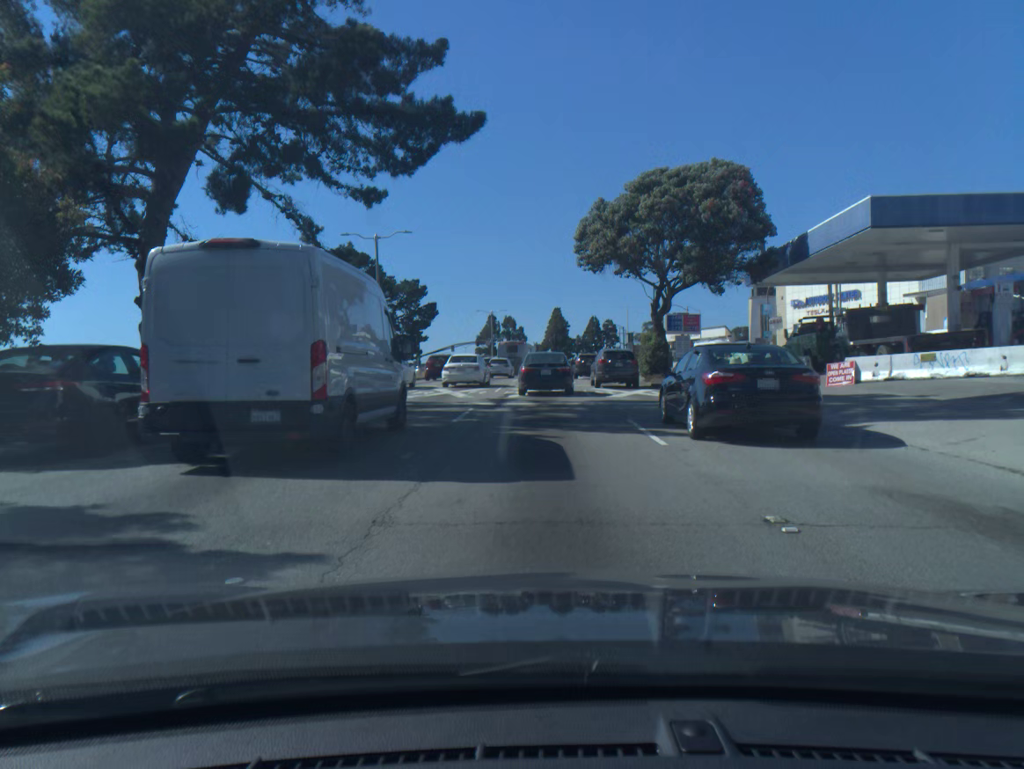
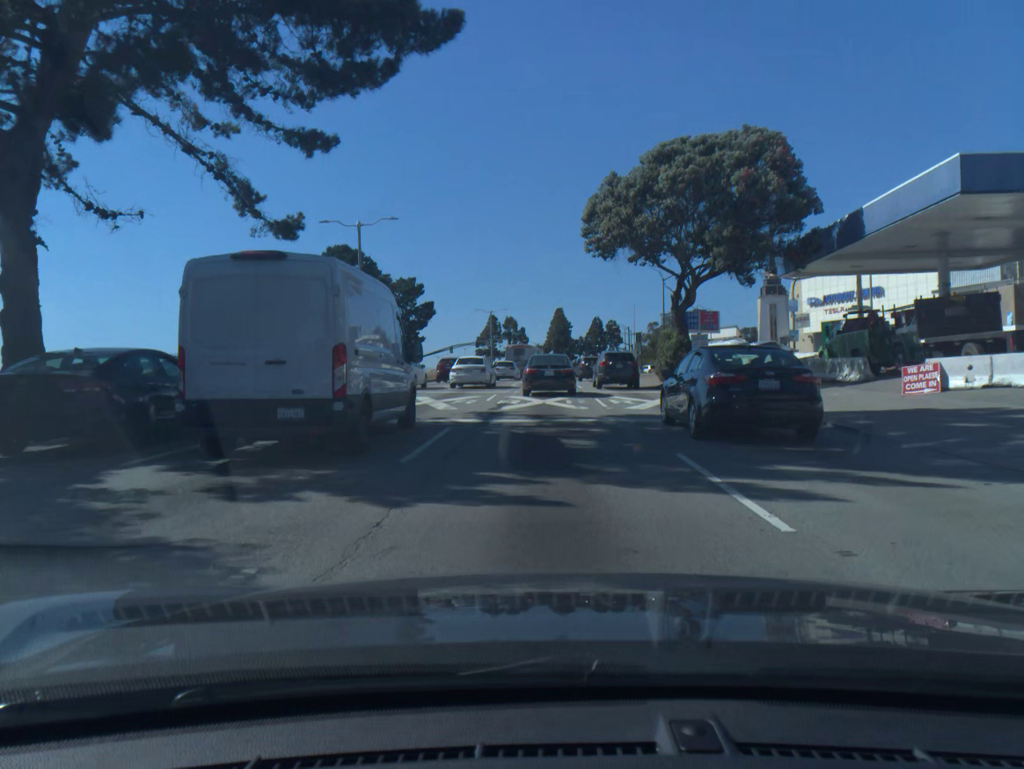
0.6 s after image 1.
(0.0, +5.3) m; 0°
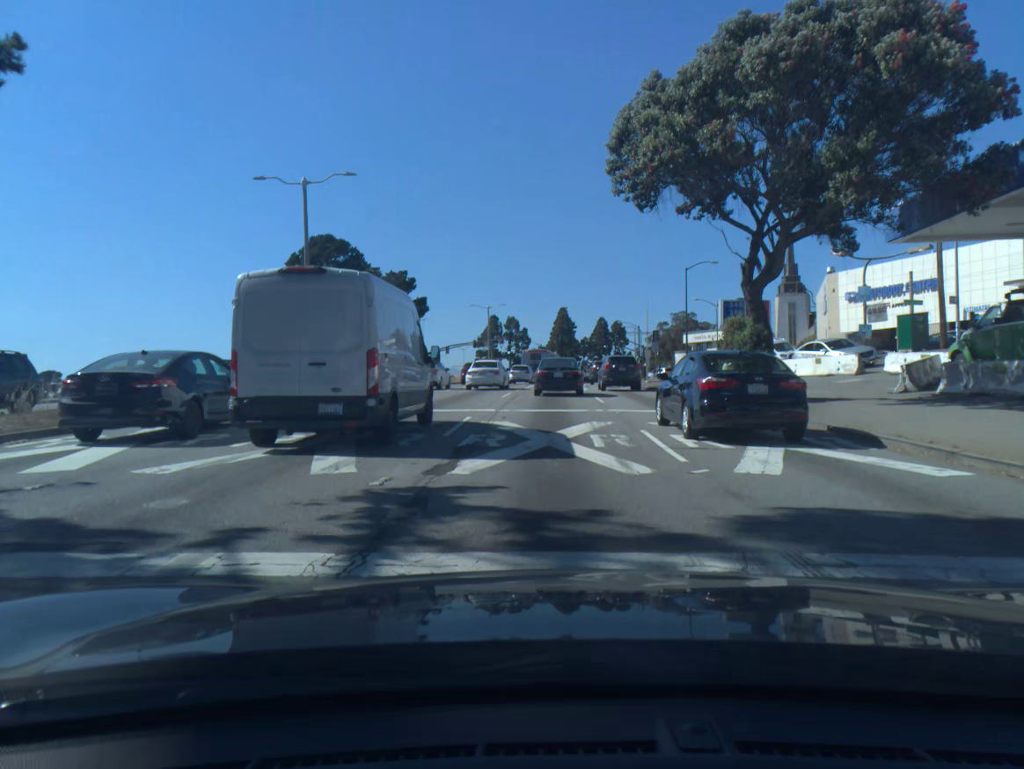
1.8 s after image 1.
(0.0, +11.0) m; 0°
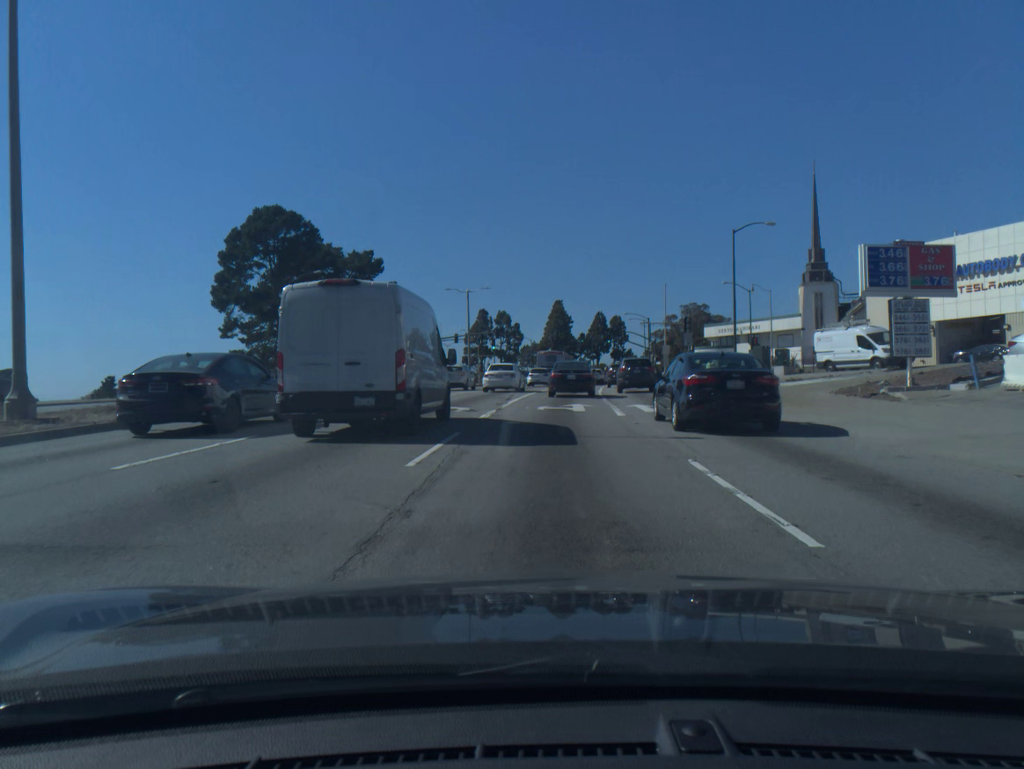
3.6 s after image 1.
(0.0, +18.6) m; 0°
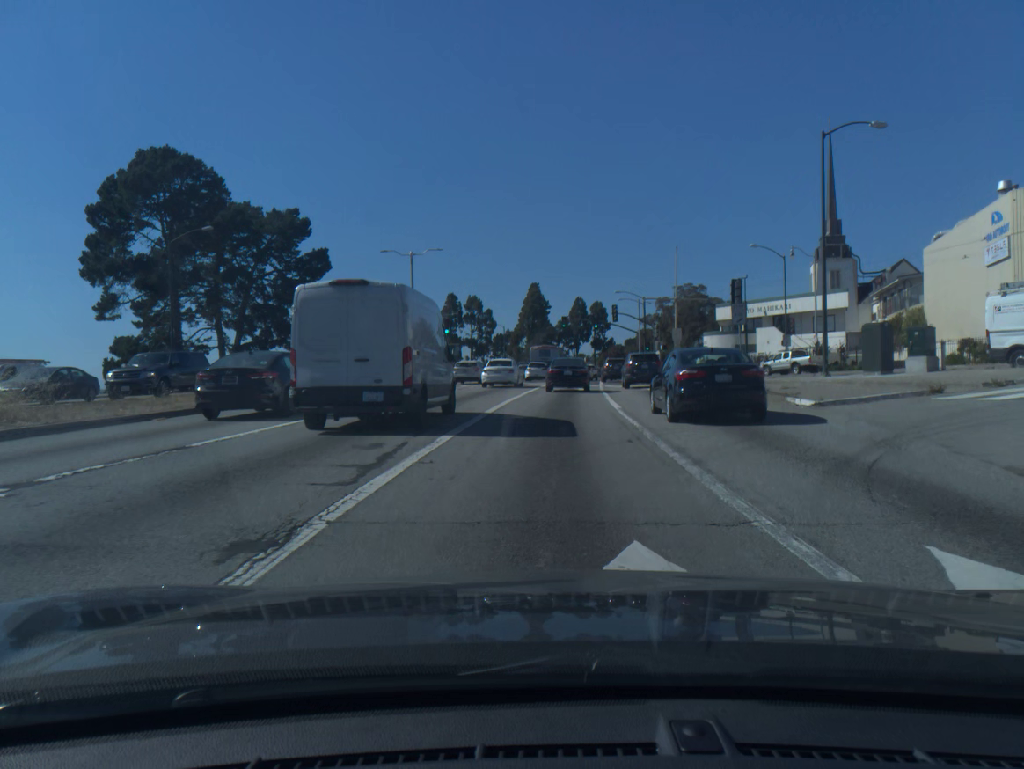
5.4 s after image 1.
(+0.4, +19.6) m; +2°
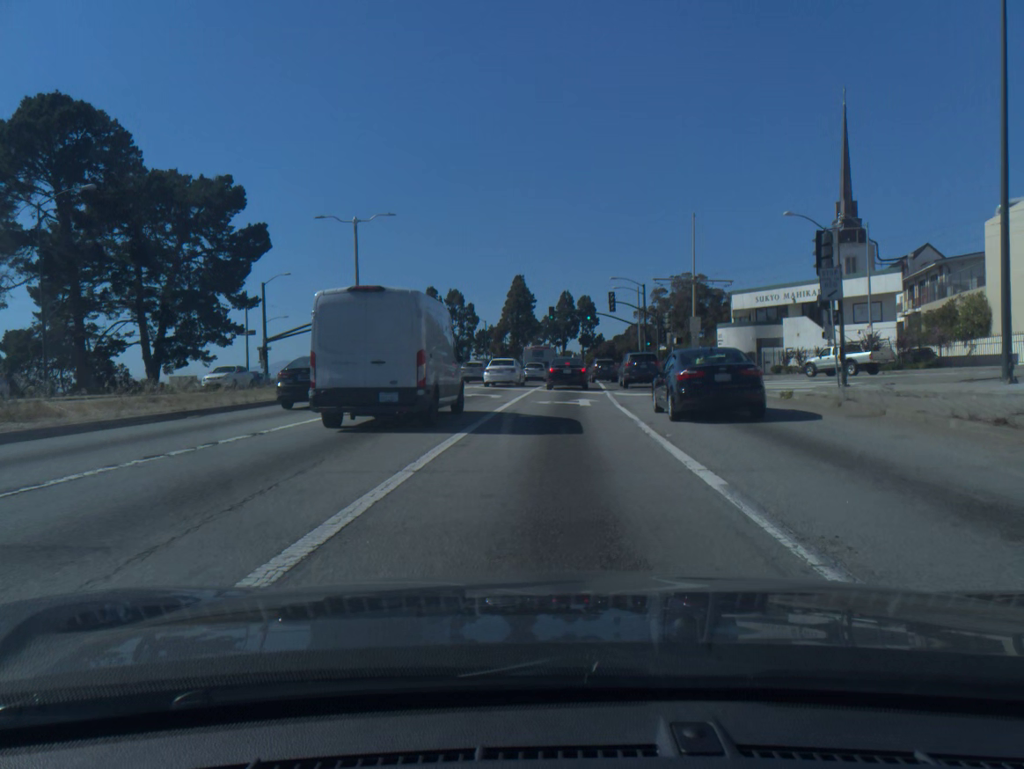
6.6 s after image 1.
(+0.1, +12.8) m; +1°
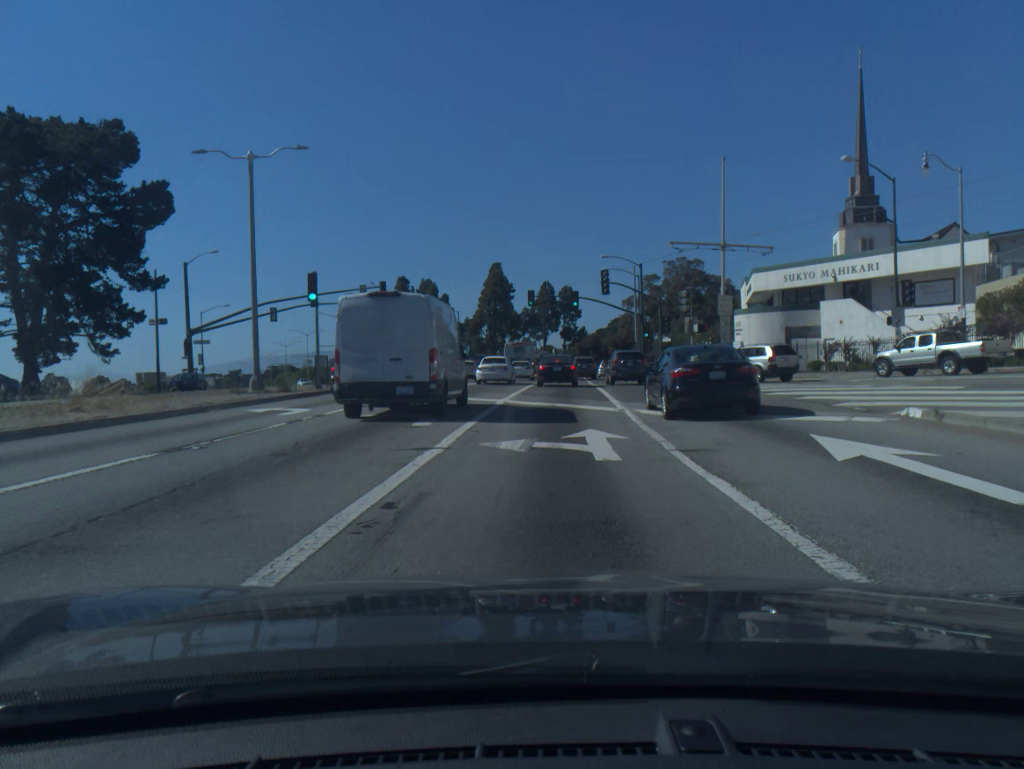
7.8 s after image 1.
(+0.2, +12.8) m; +2°
